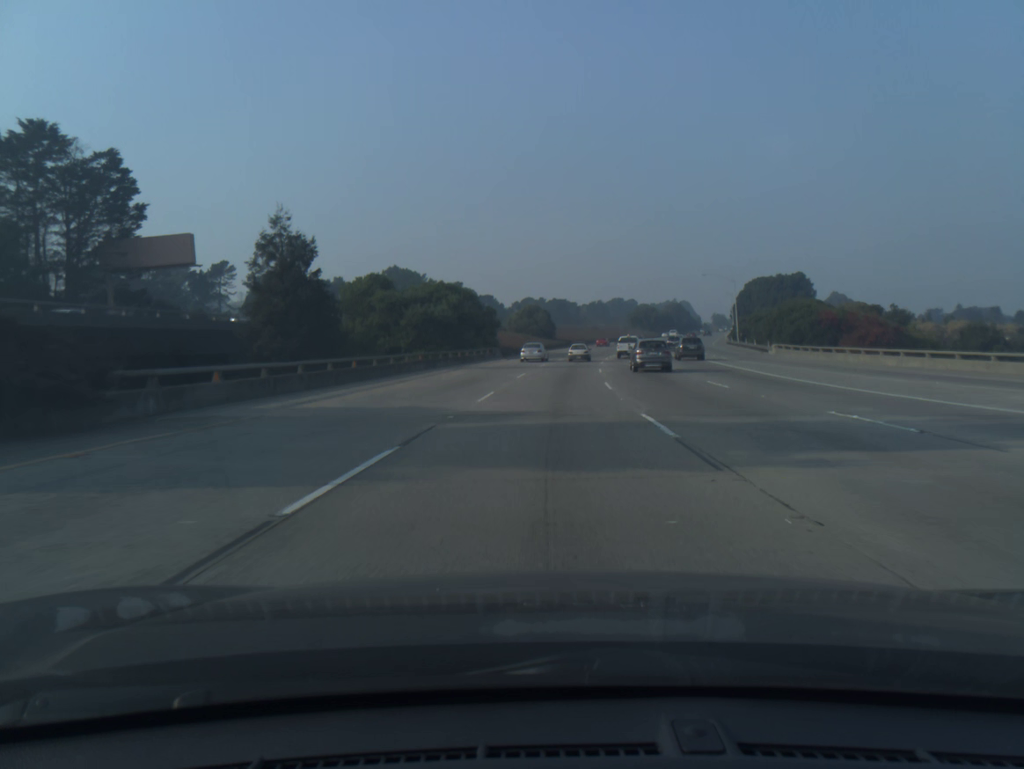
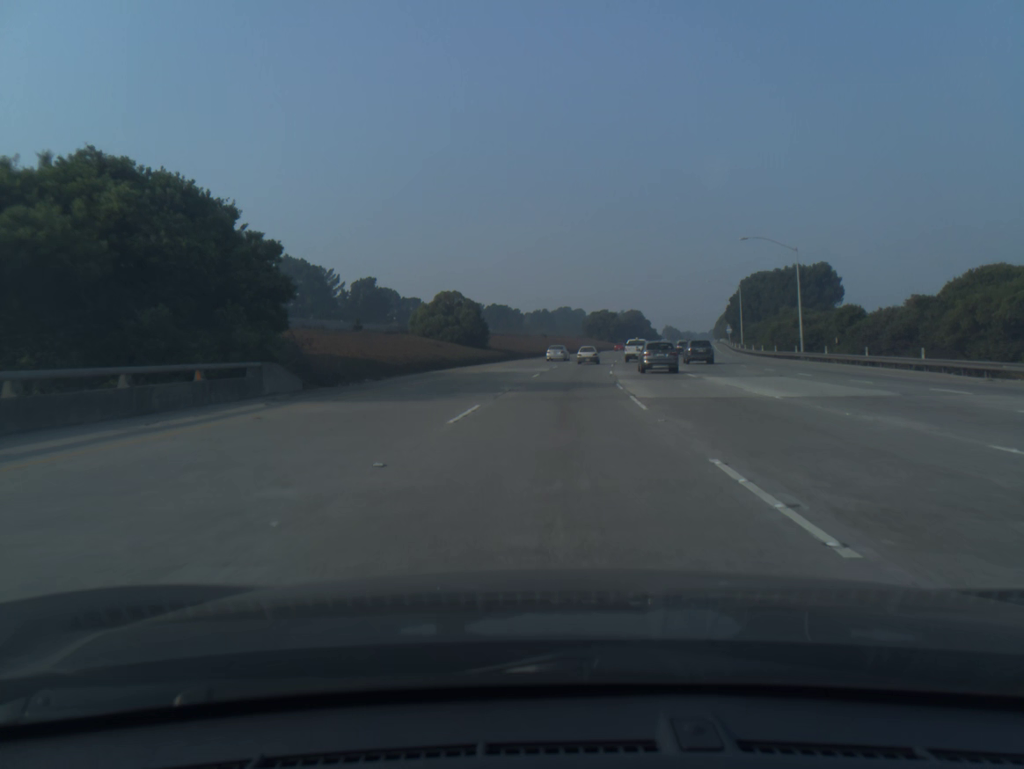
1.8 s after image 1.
(+1.7, +48.9) m; +4°
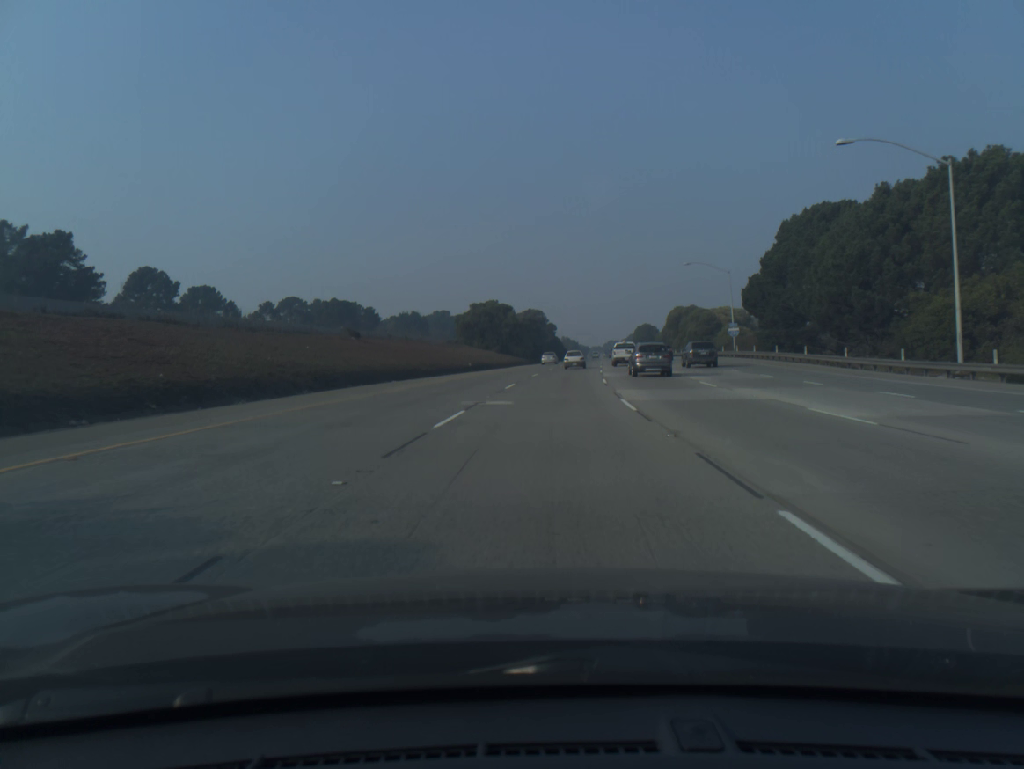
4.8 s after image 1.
(+6.1, +80.9) m; +8°
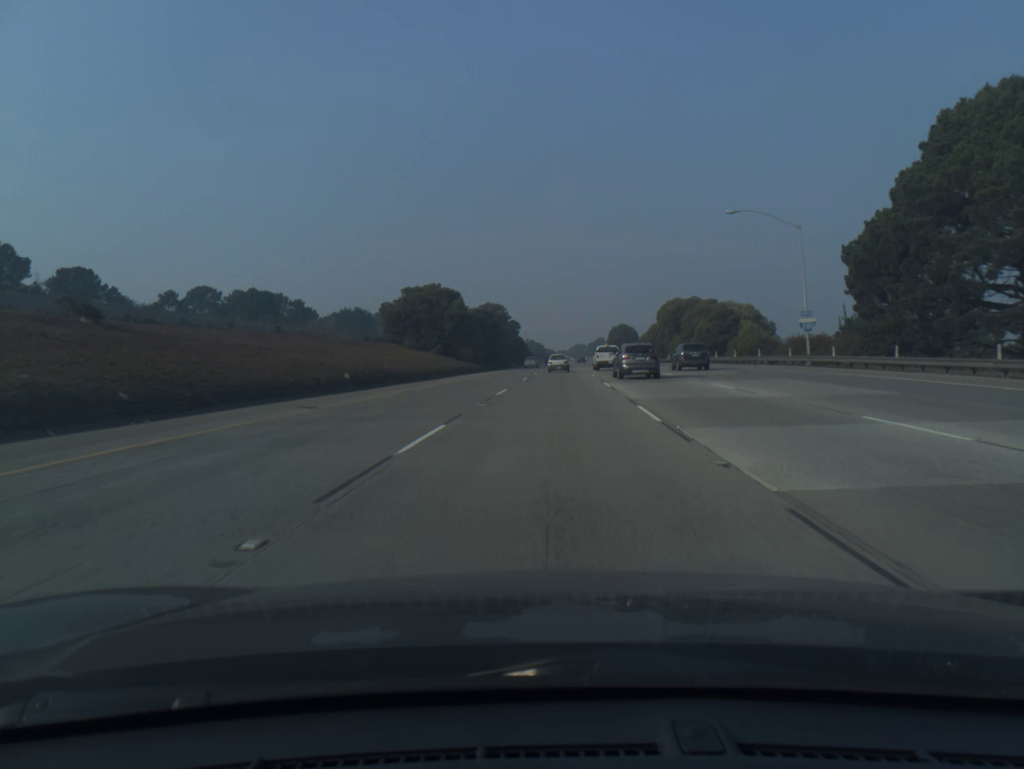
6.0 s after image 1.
(+0.7, +32.3) m; +3°
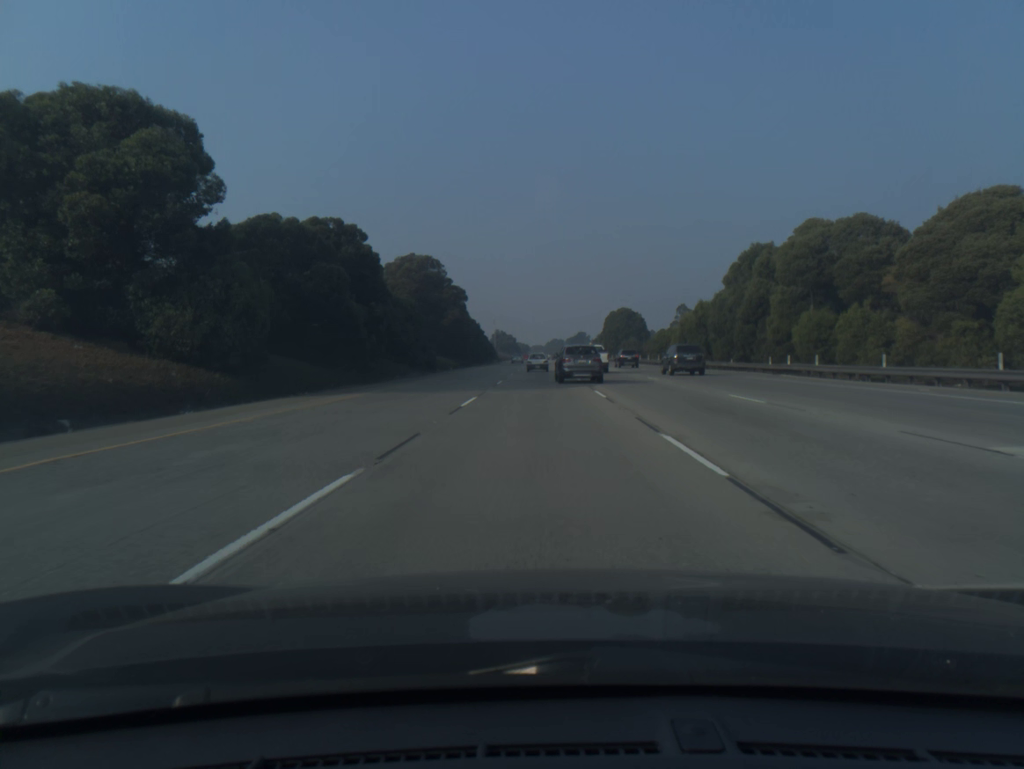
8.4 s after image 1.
(+1.7, +64.0) m; +2°
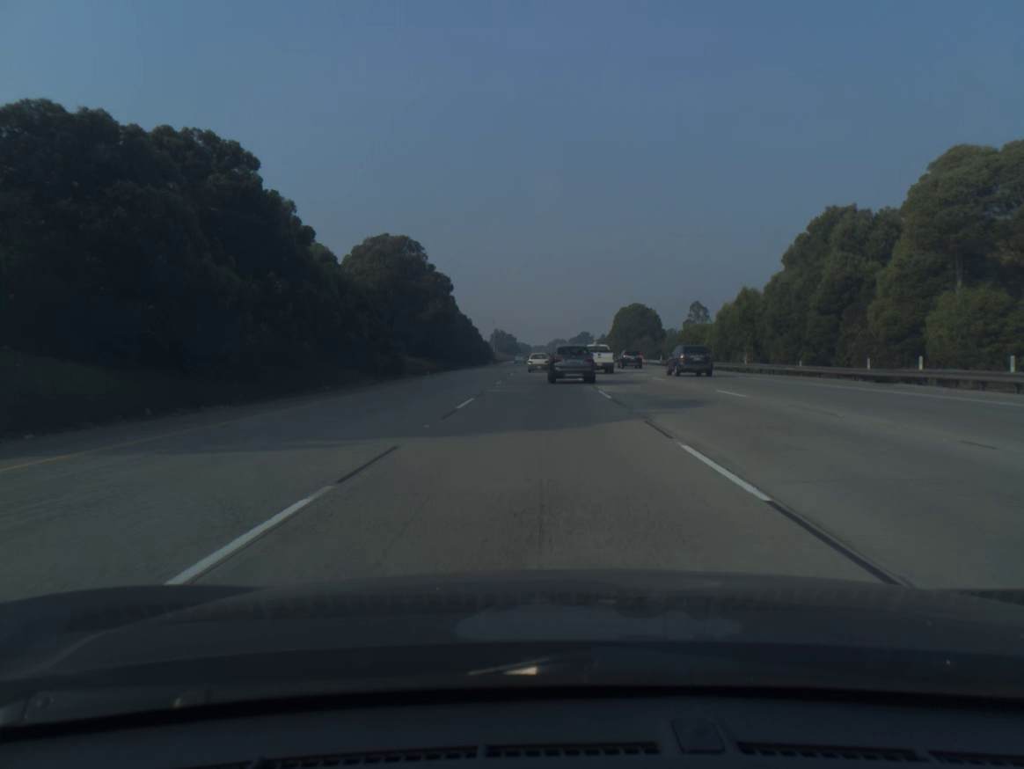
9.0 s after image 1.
(0.0, +15.9) m; 0°
